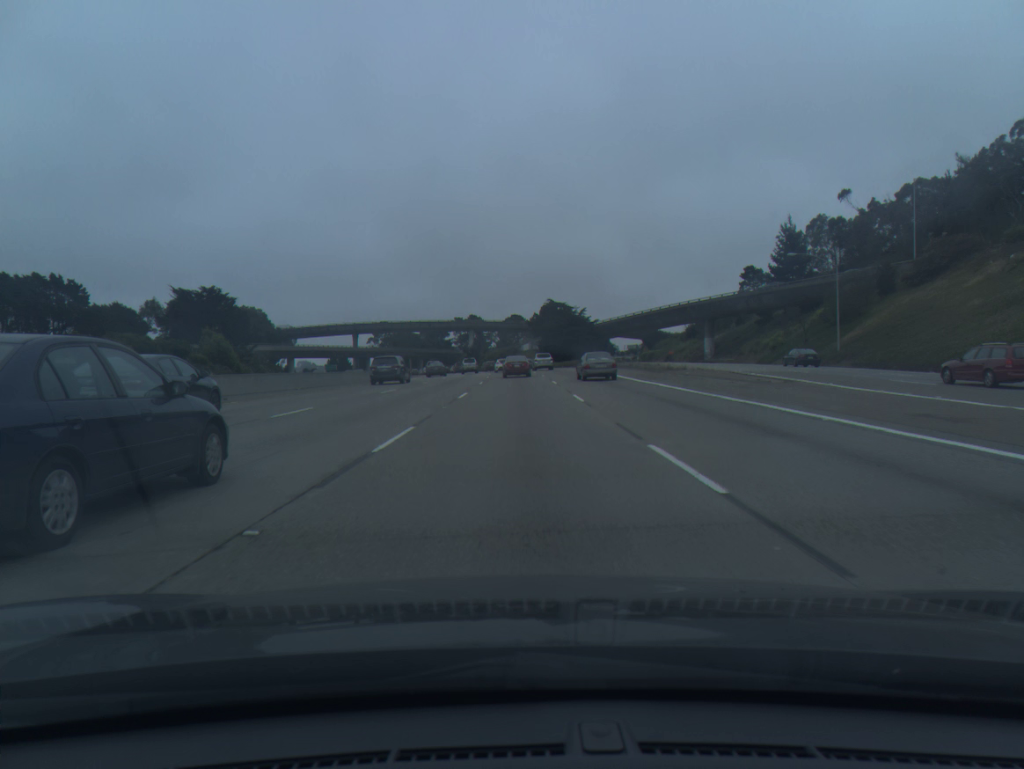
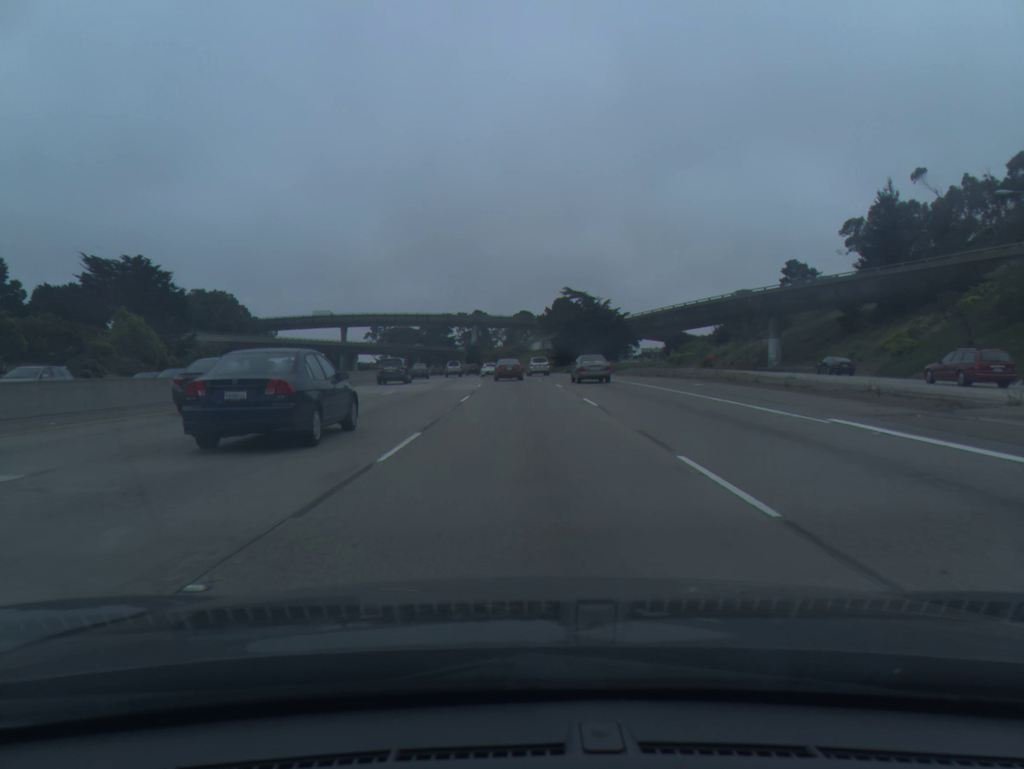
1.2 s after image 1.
(-0.2, +30.1) m; -1°
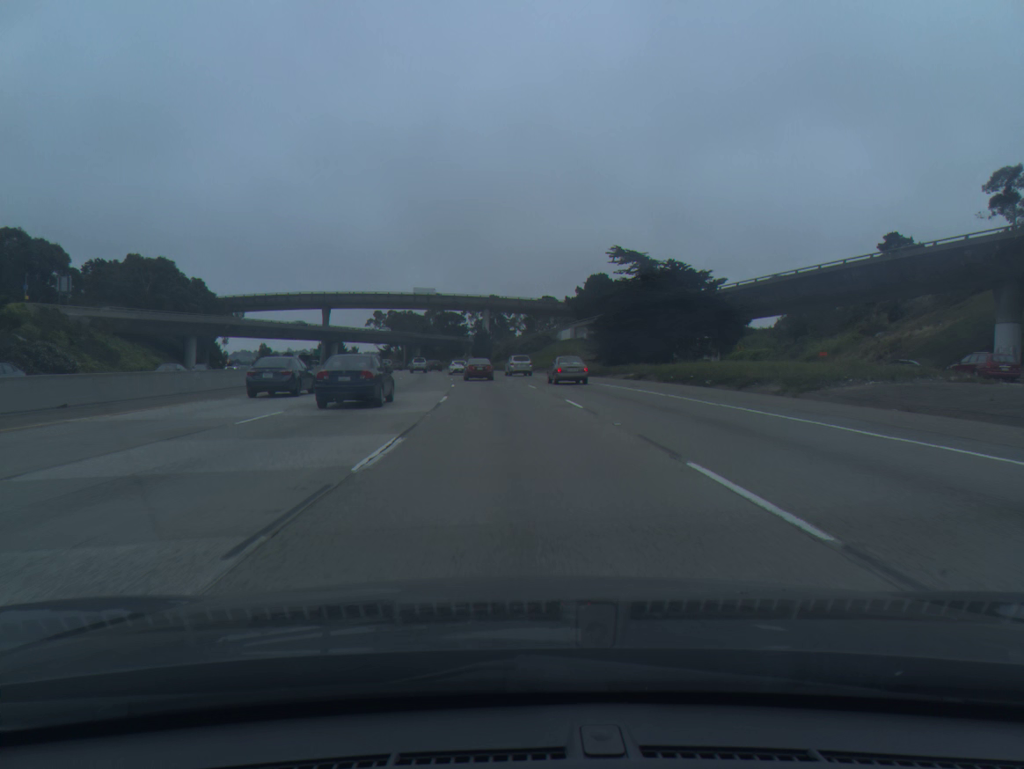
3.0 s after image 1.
(-0.3, +44.8) m; -1°
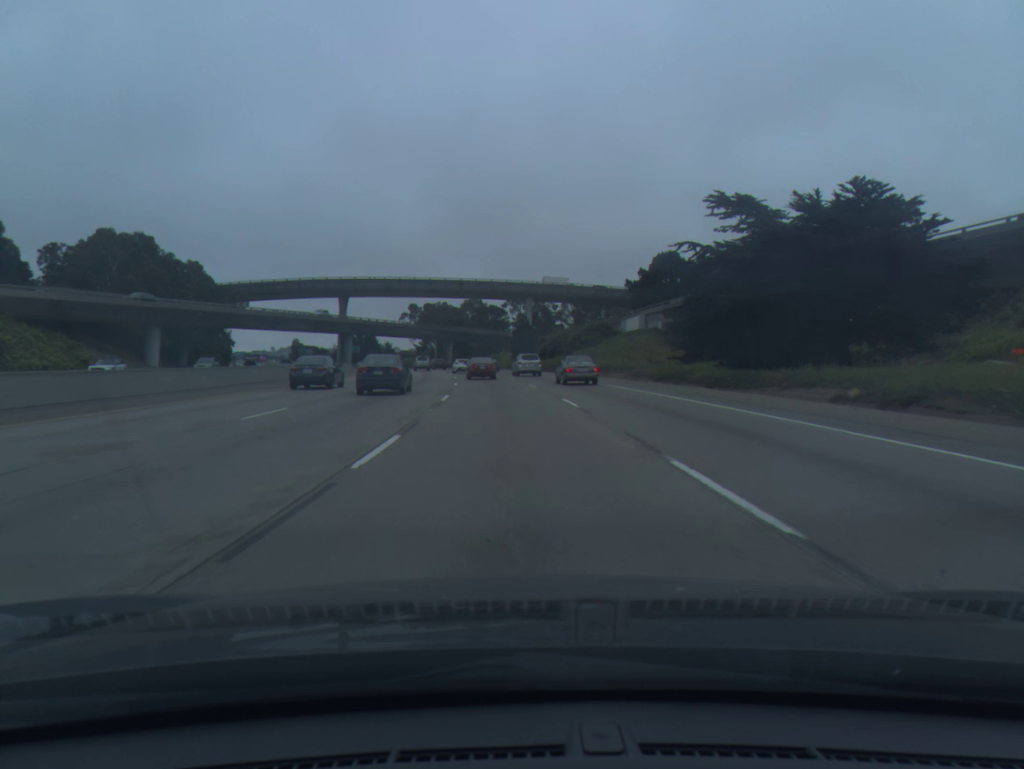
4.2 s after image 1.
(-0.8, +29.0) m; -3°
